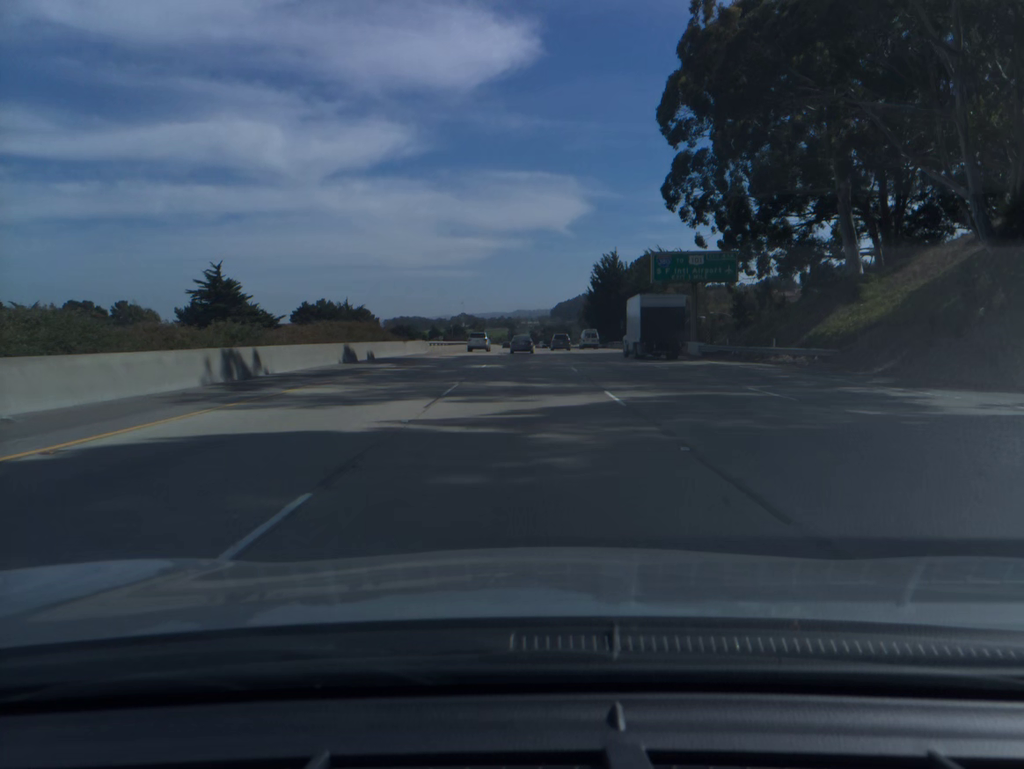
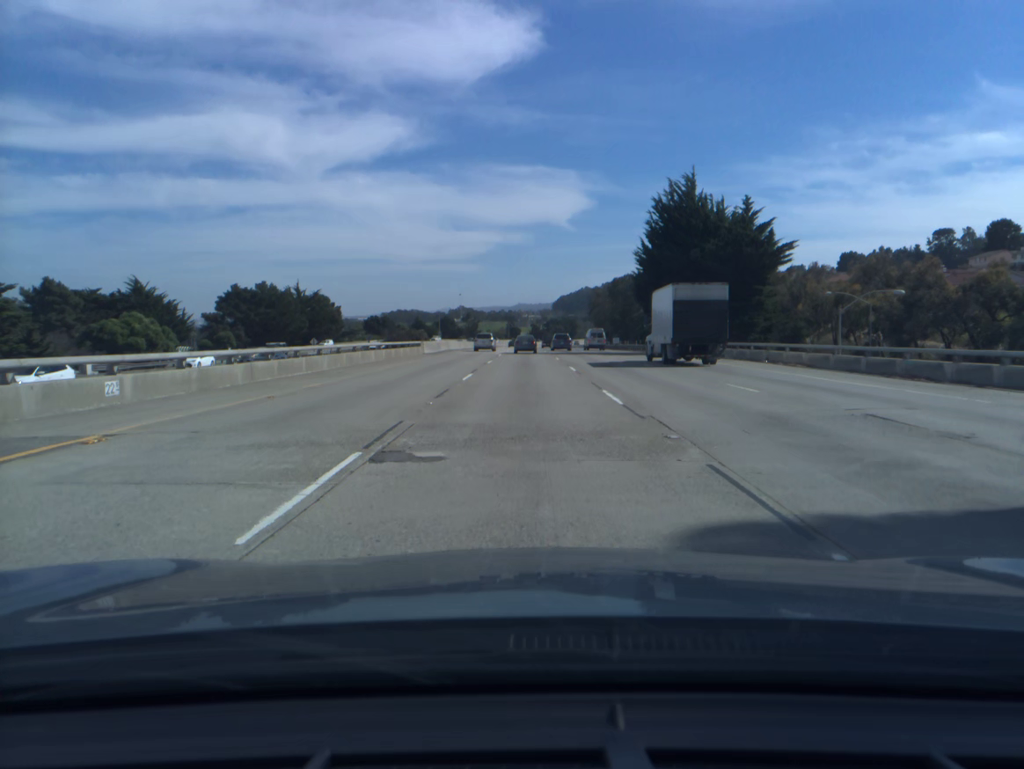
(-0.1, +56.3) m; 0°
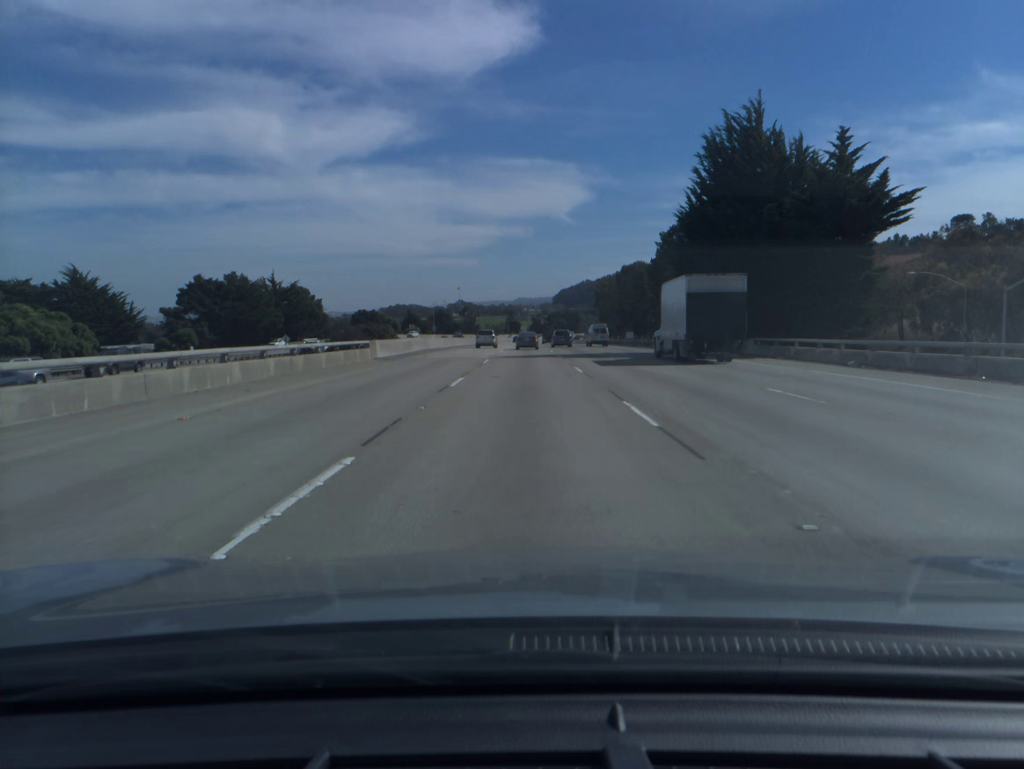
(0.0, +18.8) m; 0°
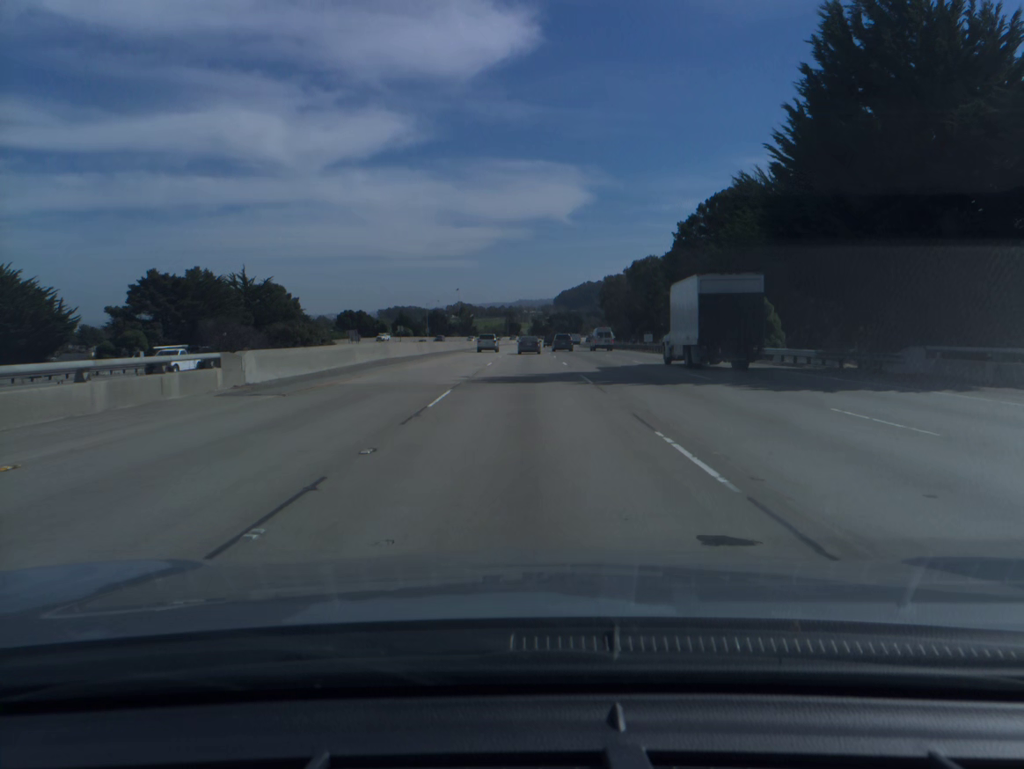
(0.0, +18.8) m; 0°
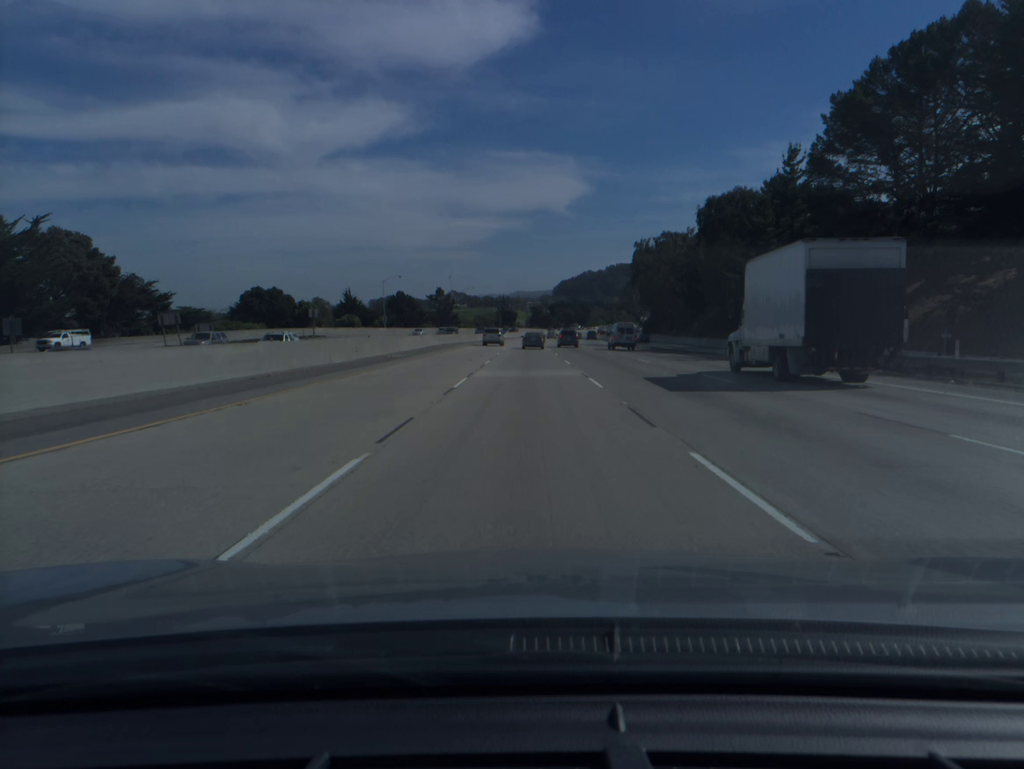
(0.0, +75.7) m; 0°
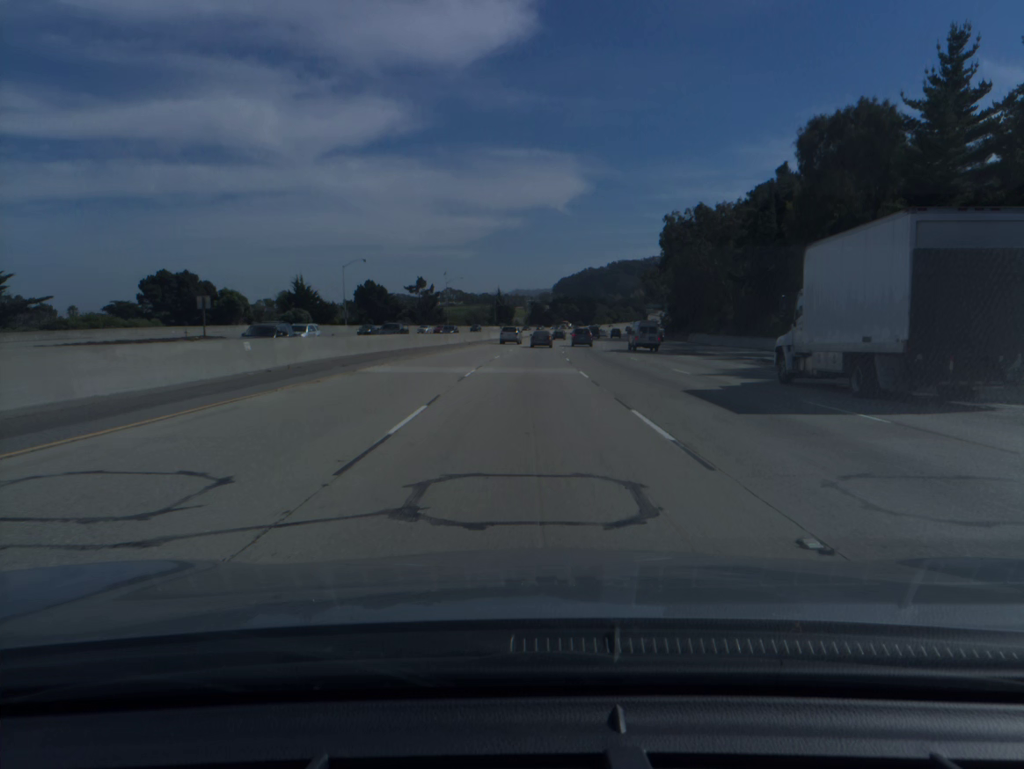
(0.0, +38.1) m; 0°
